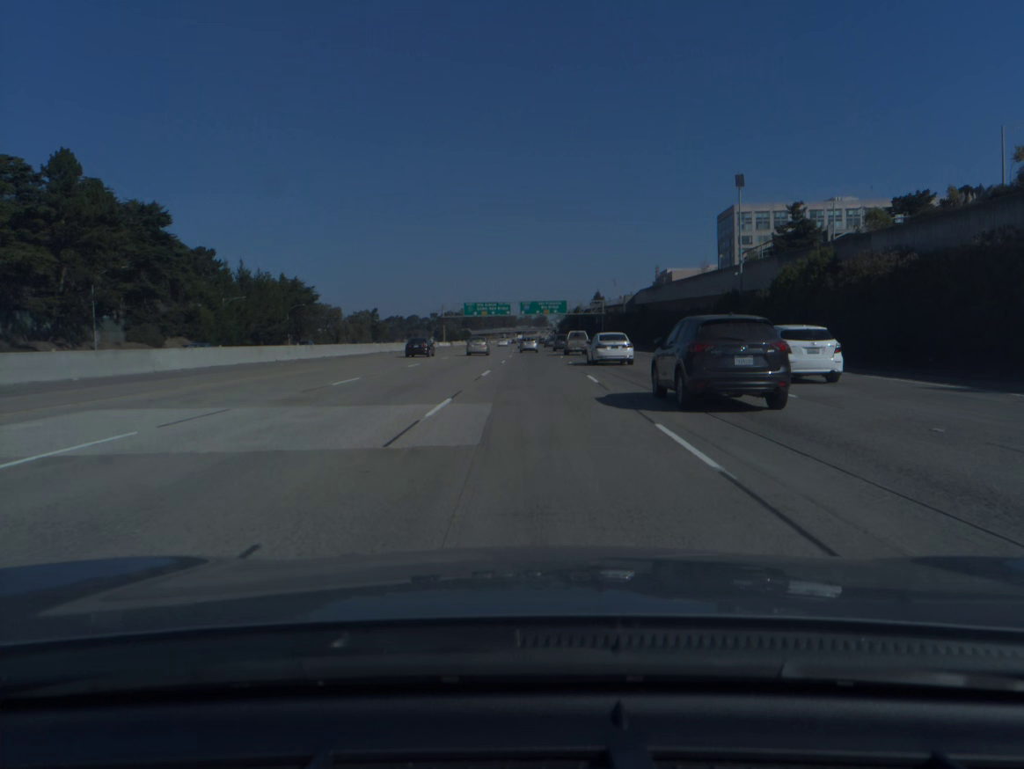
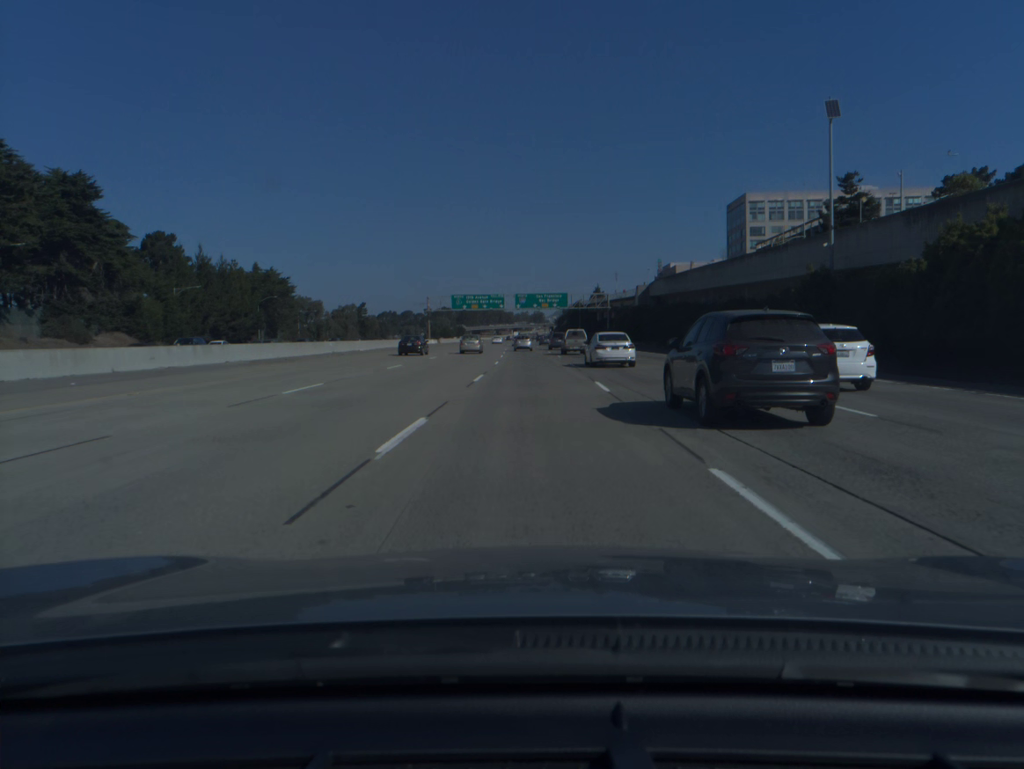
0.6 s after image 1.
(0.0, +18.2) m; 0°
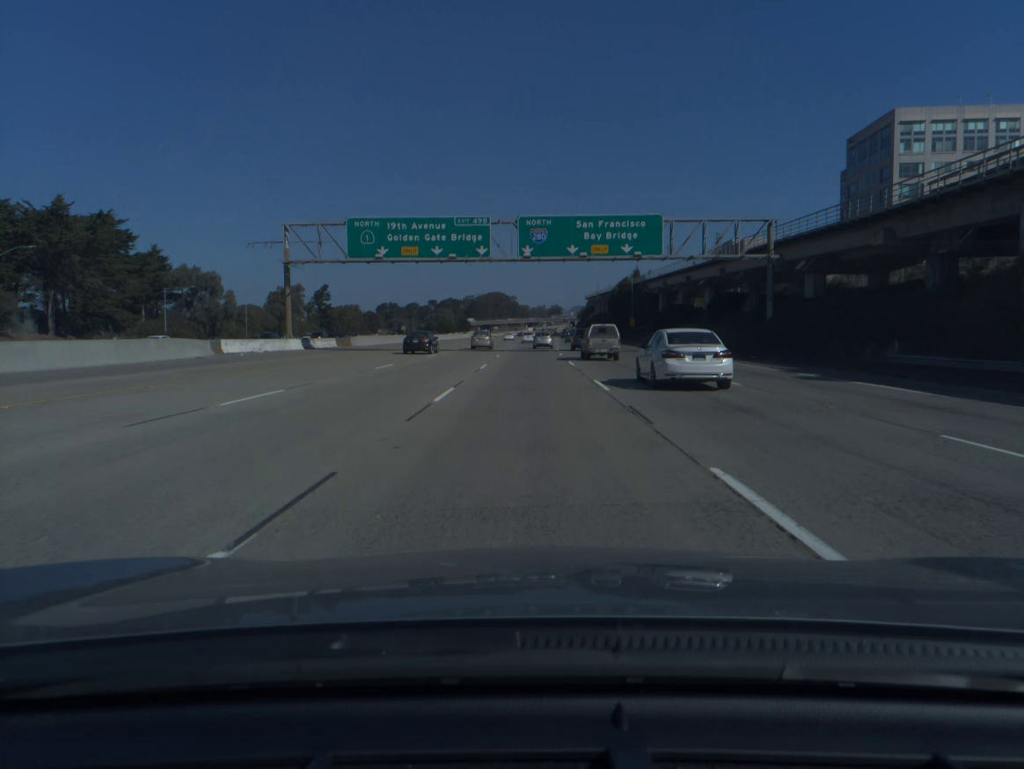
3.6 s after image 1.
(-0.8, +91.4) m; -1°
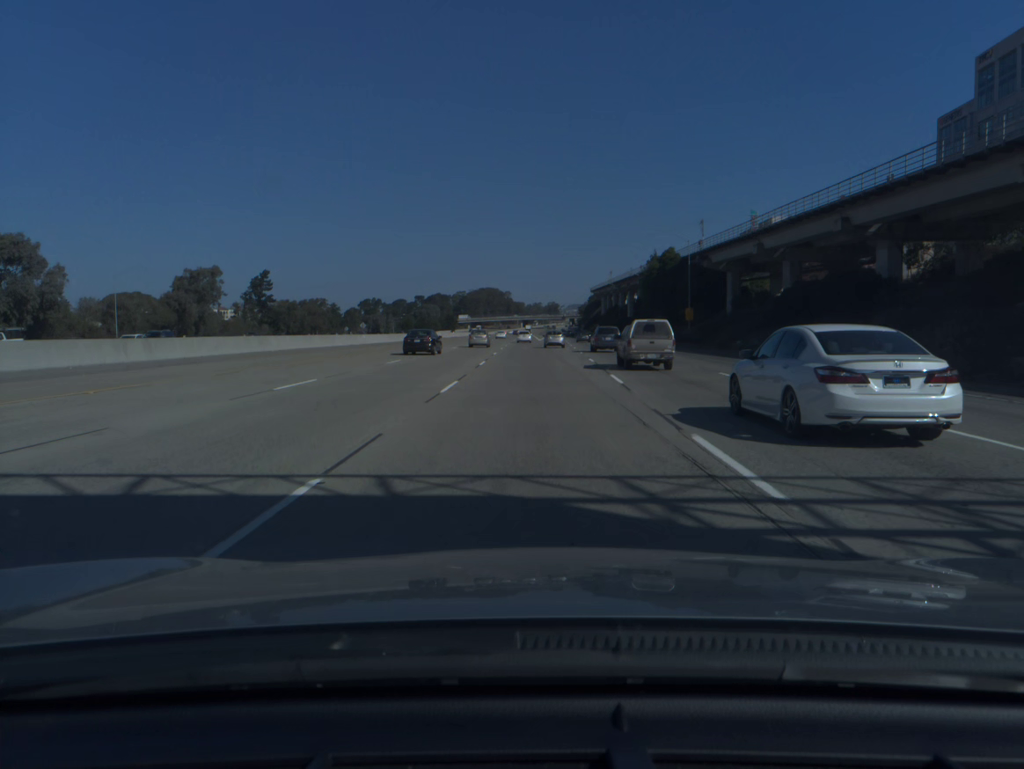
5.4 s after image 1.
(0.0, +55.0) m; 0°
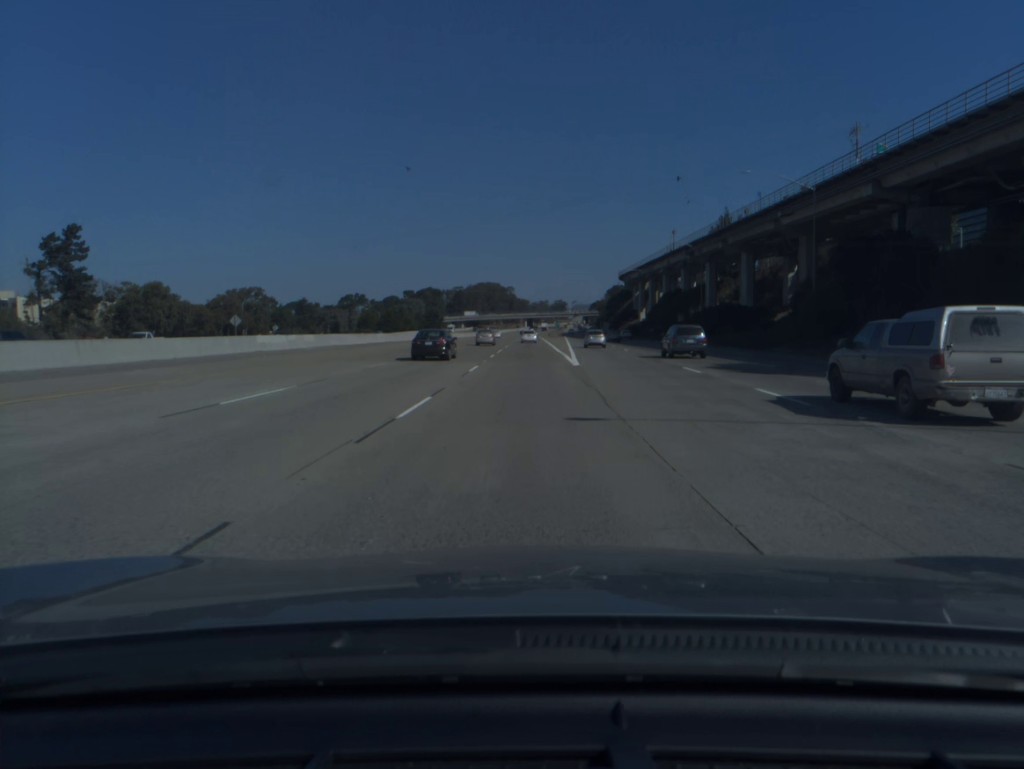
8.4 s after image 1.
(-0.1, +90.9) m; 0°
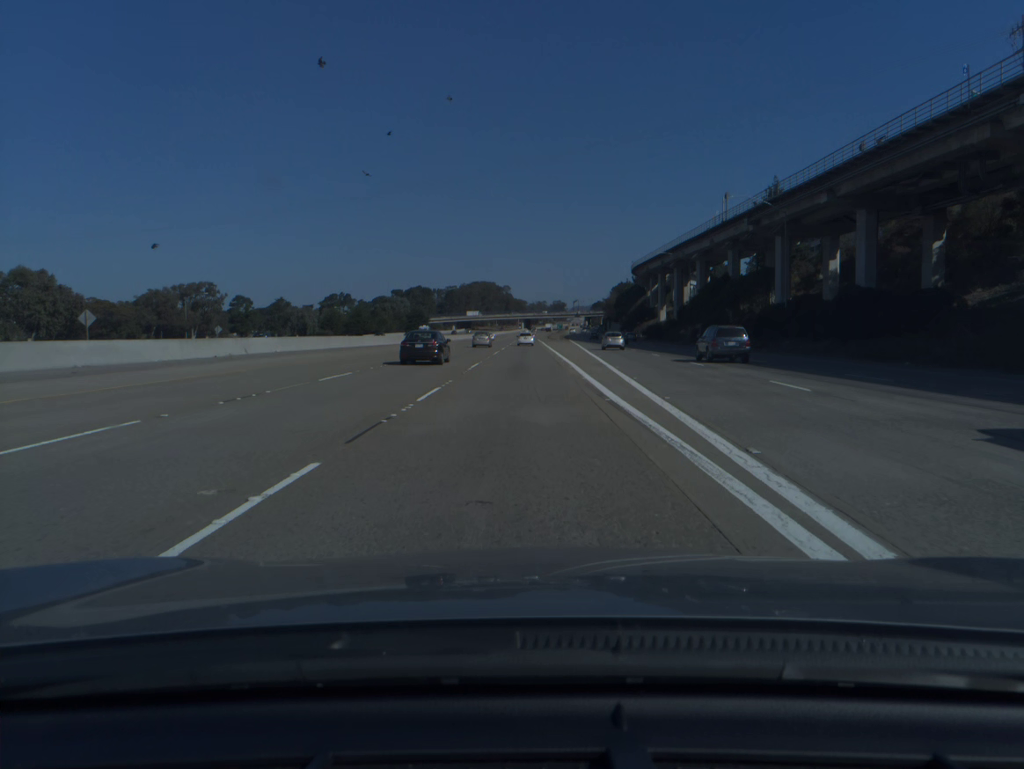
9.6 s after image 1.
(+0.1, +36.3) m; 0°
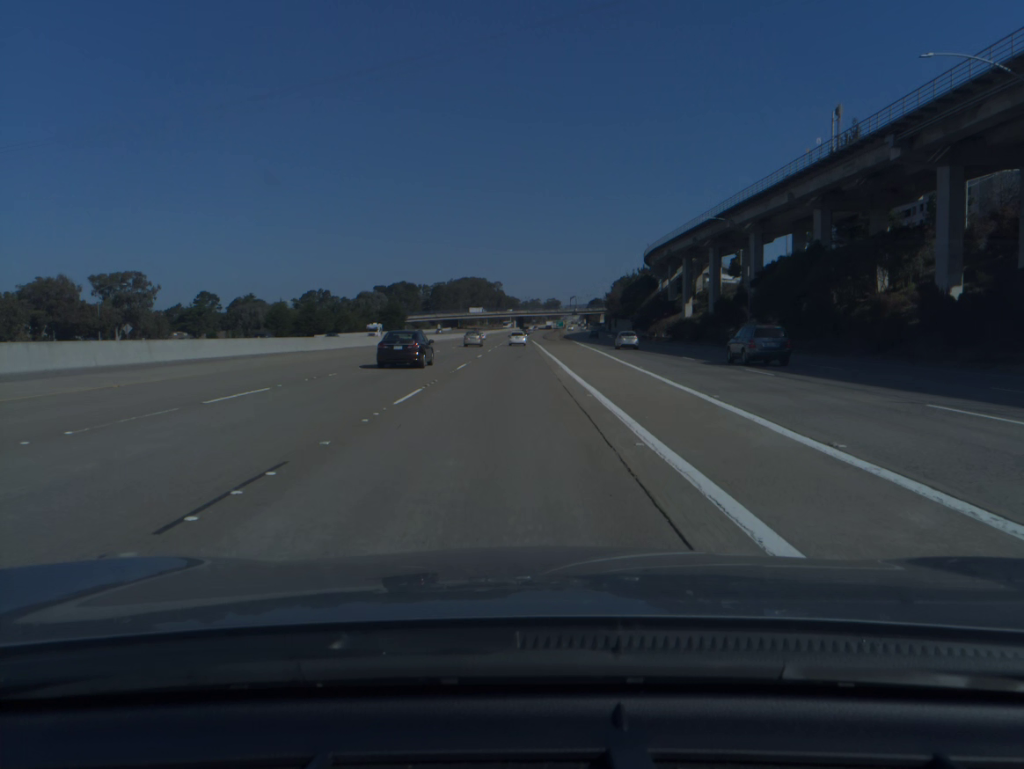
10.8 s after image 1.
(+0.1, +36.1) m; 0°
